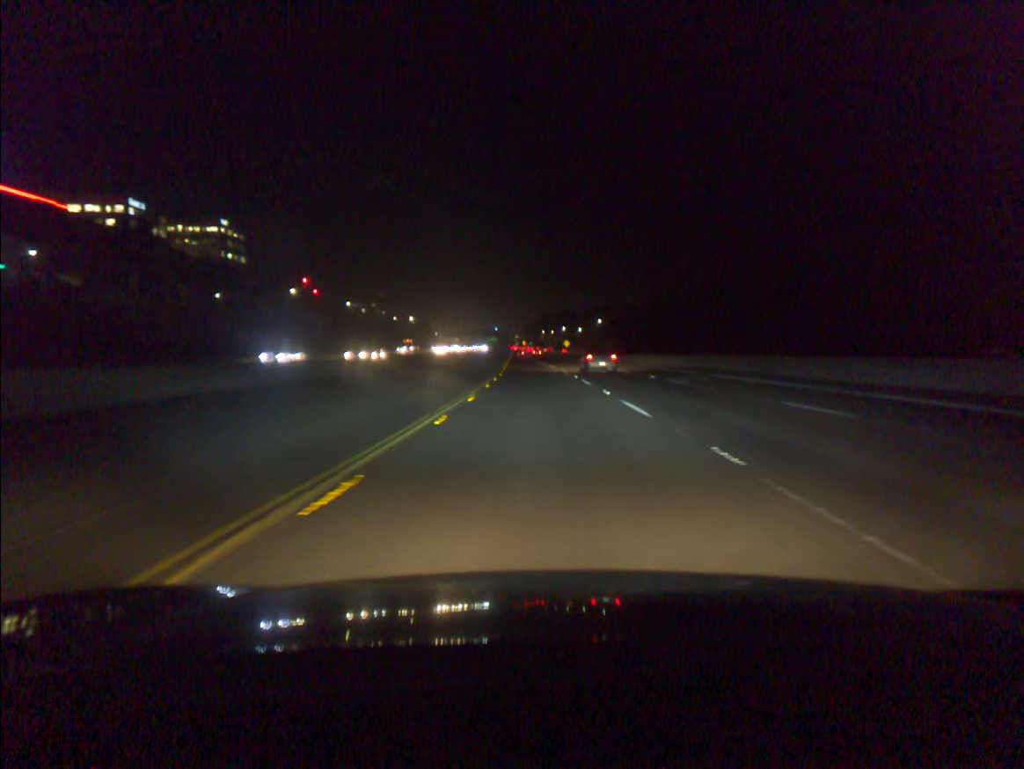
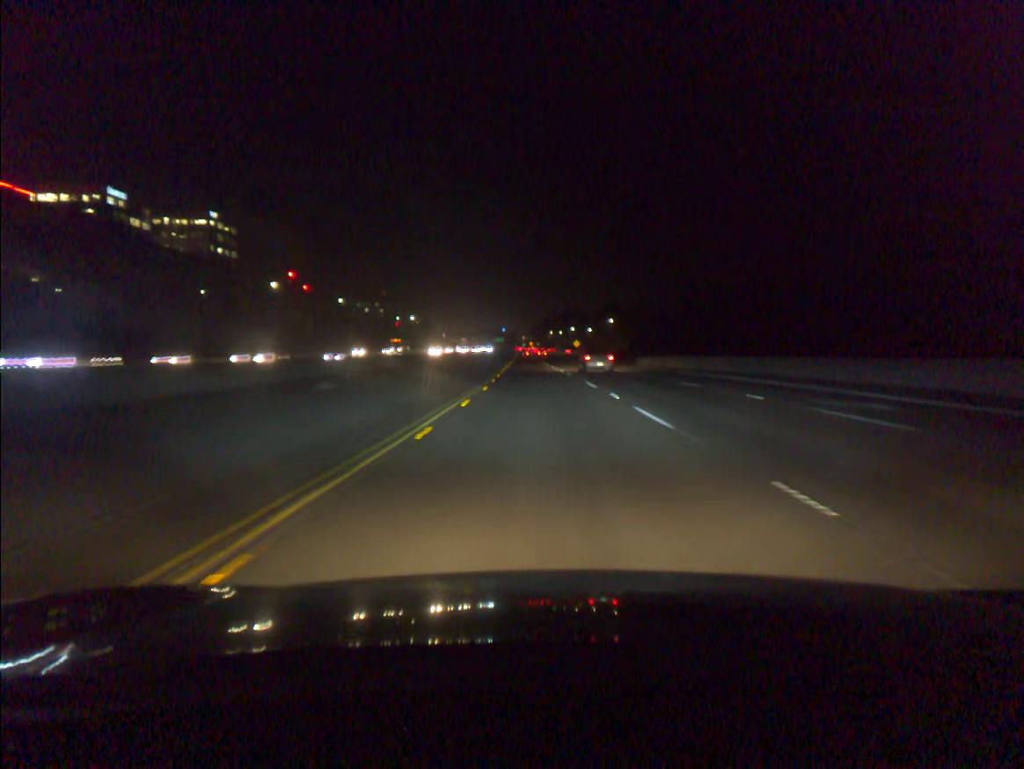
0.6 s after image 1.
(-0.1, +16.9) m; -1°
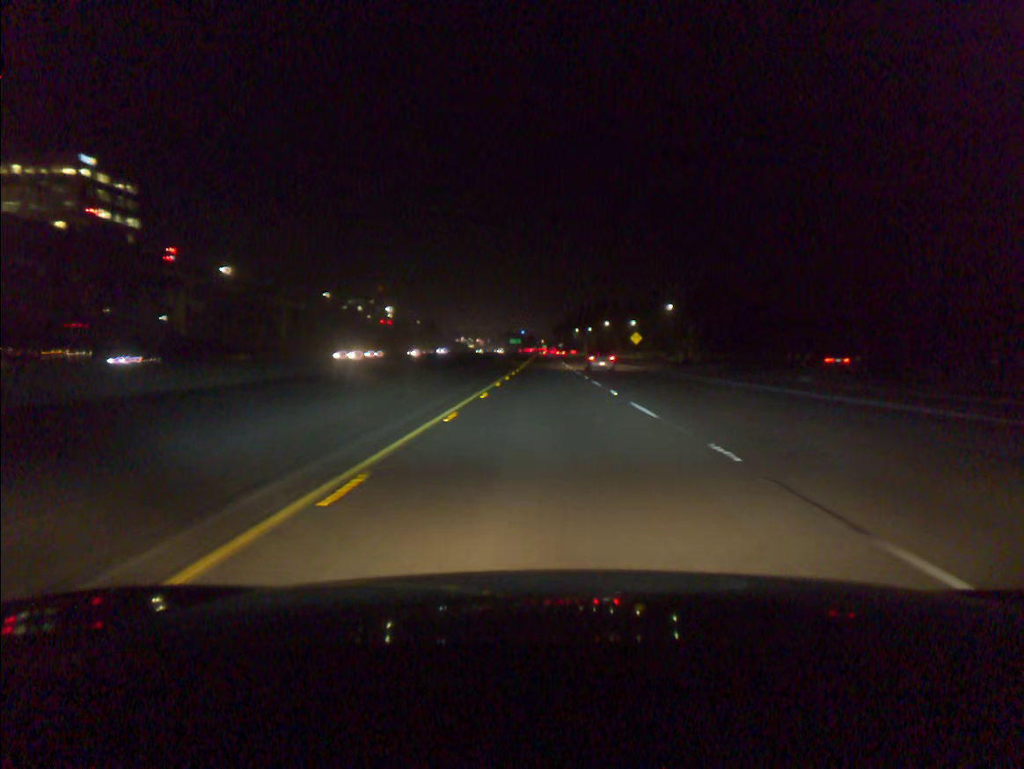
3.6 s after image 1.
(-1.6, +84.4) m; -1°
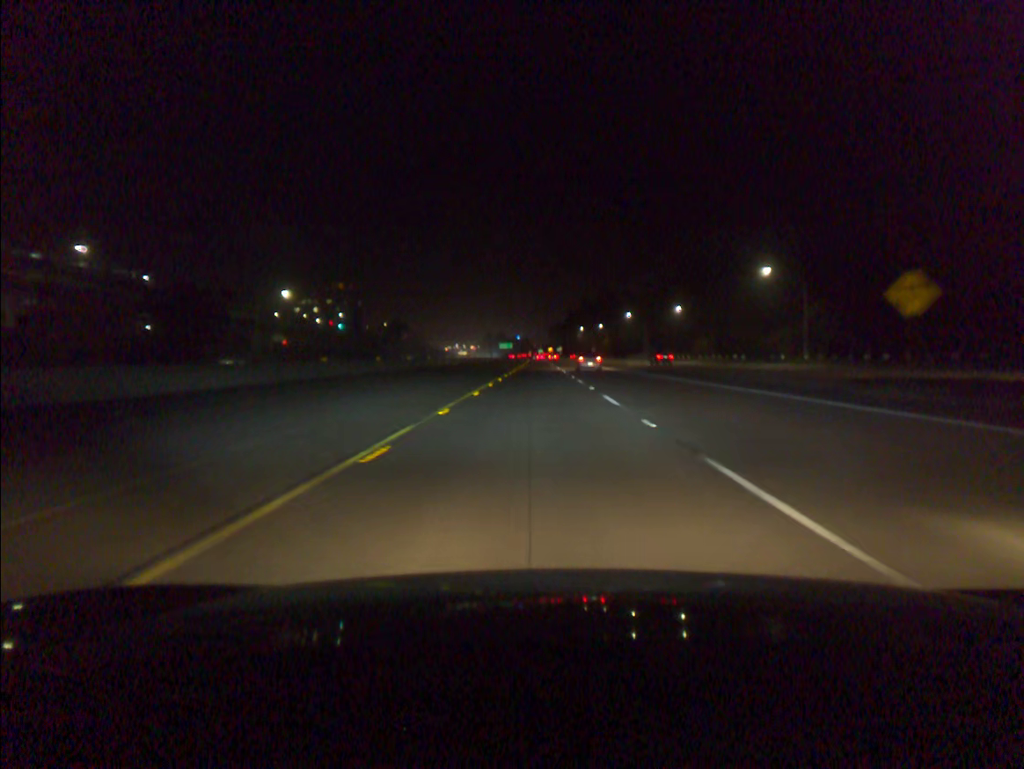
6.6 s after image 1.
(+0.5, +84.5) m; 0°
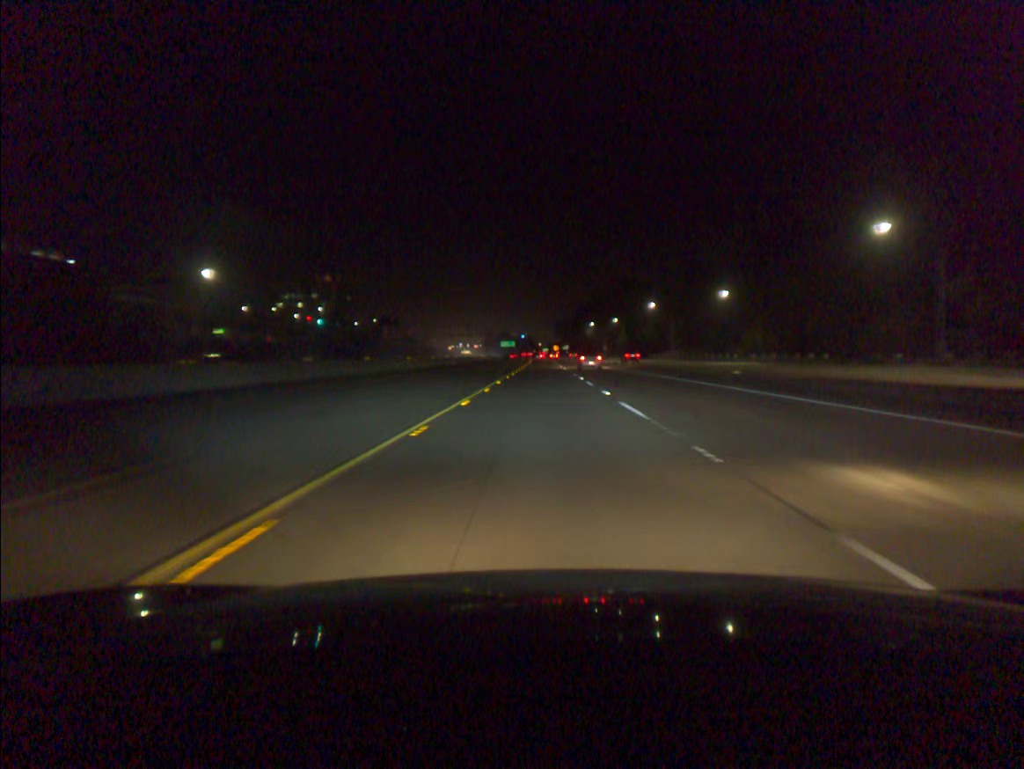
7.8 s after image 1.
(-0.1, +33.7) m; 0°
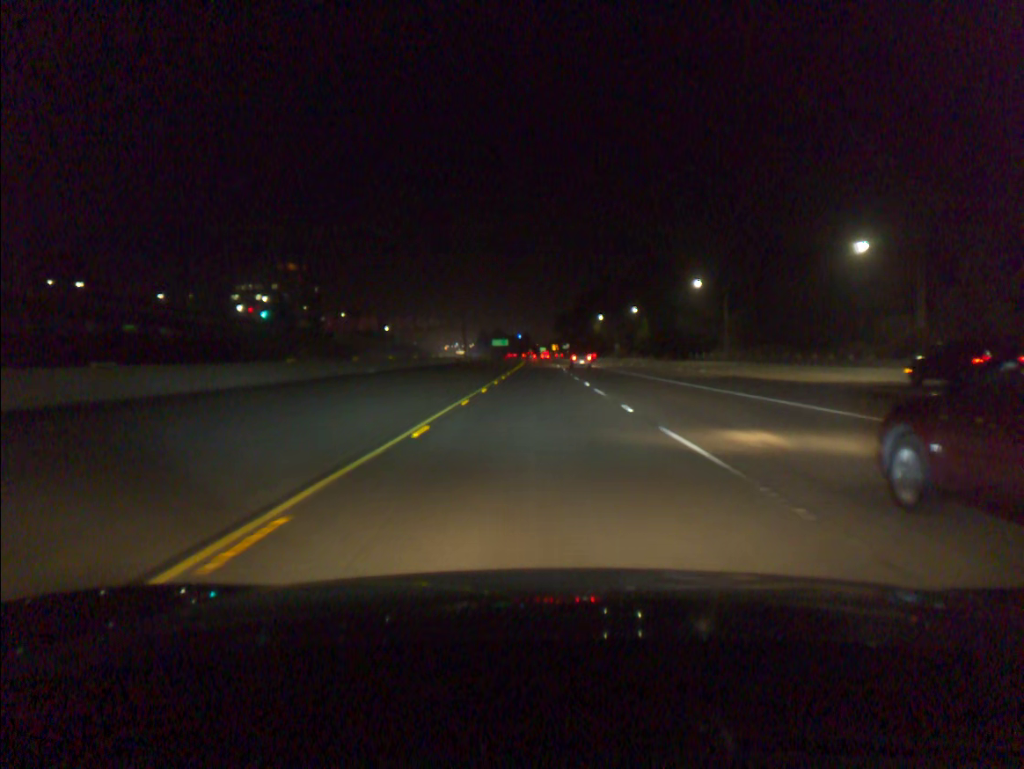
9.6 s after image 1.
(+0.1, +50.6) m; 0°
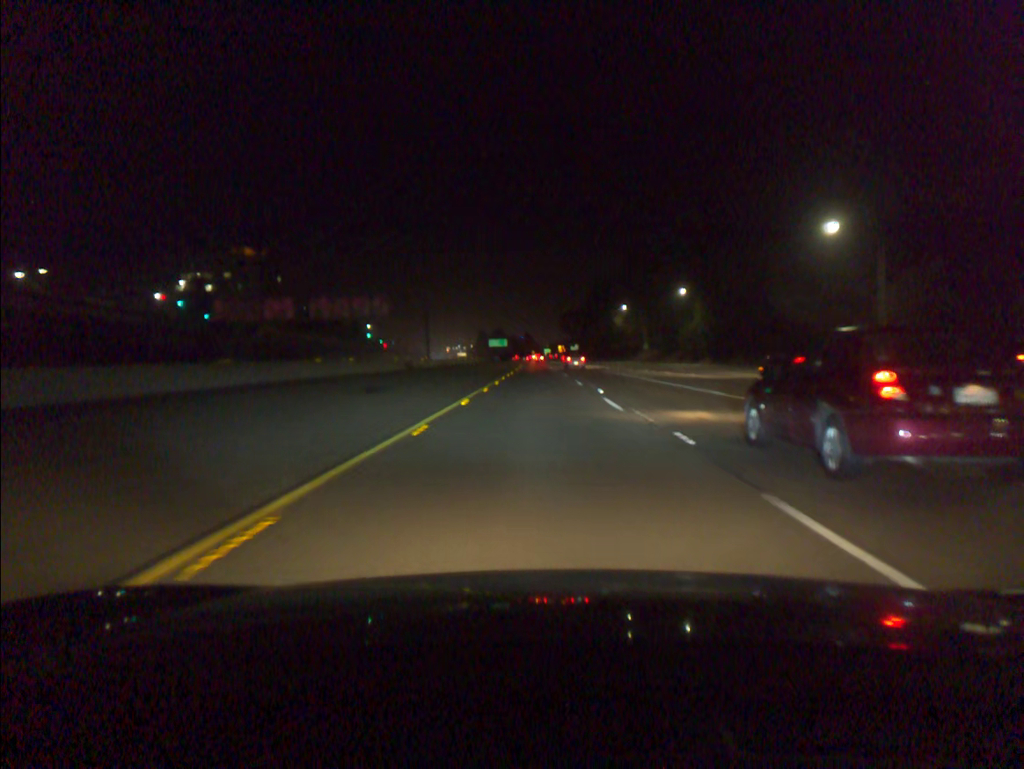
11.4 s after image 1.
(-0.1, +50.7) m; 0°
